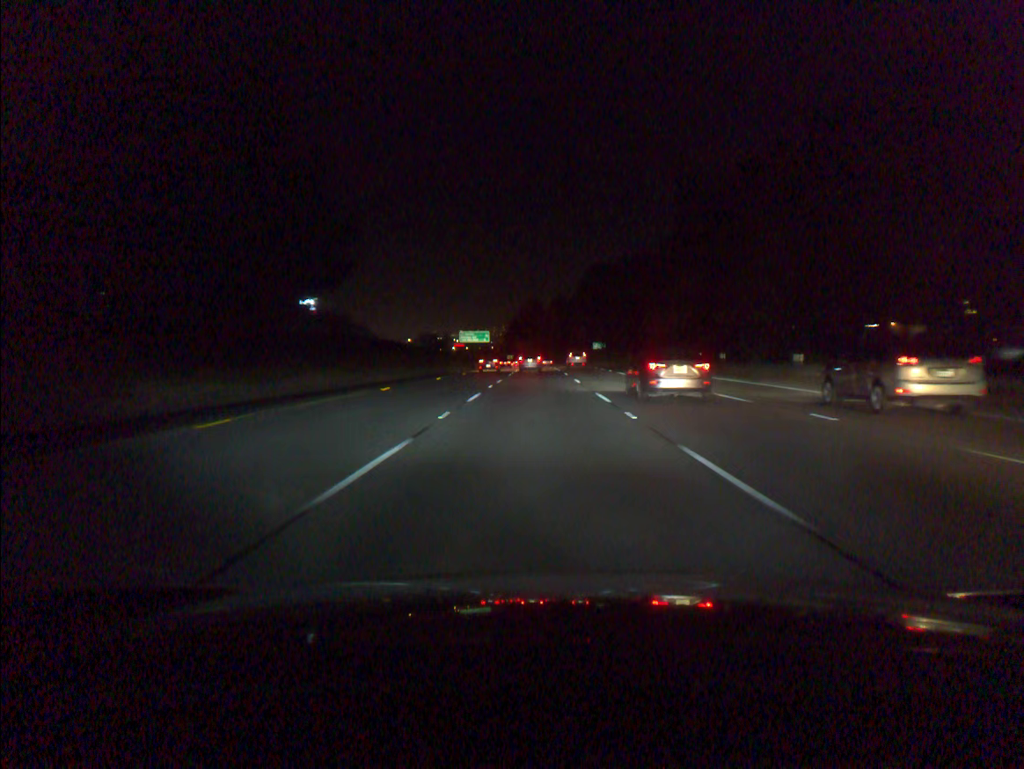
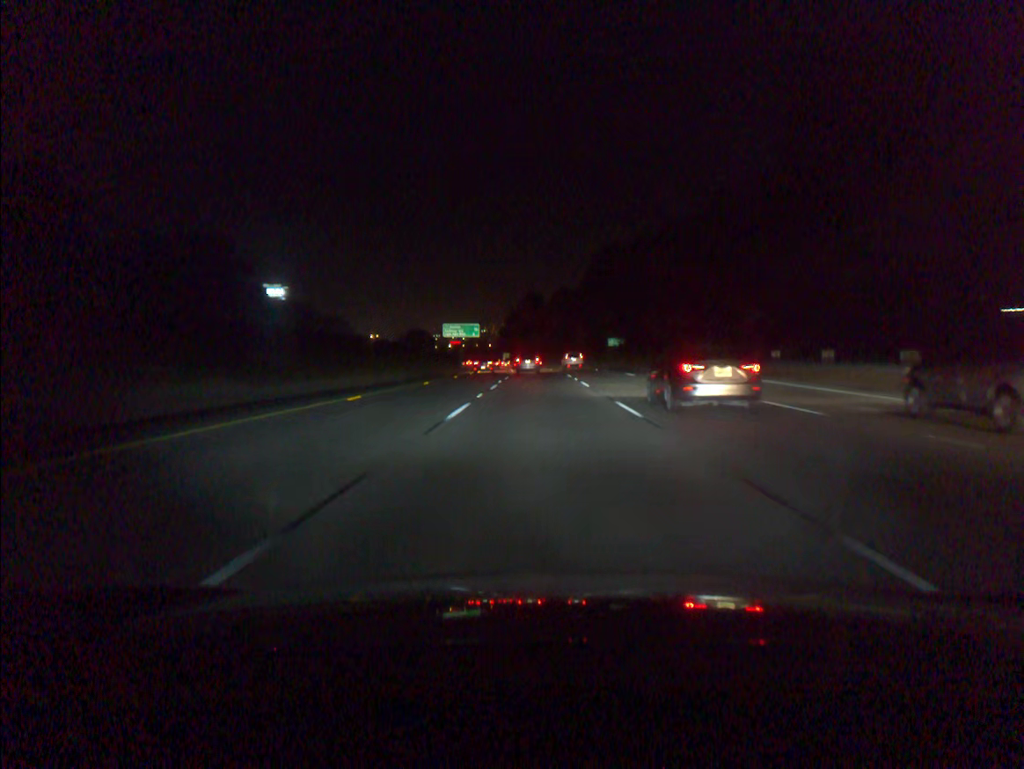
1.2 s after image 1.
(0.0, +34.4) m; 0°
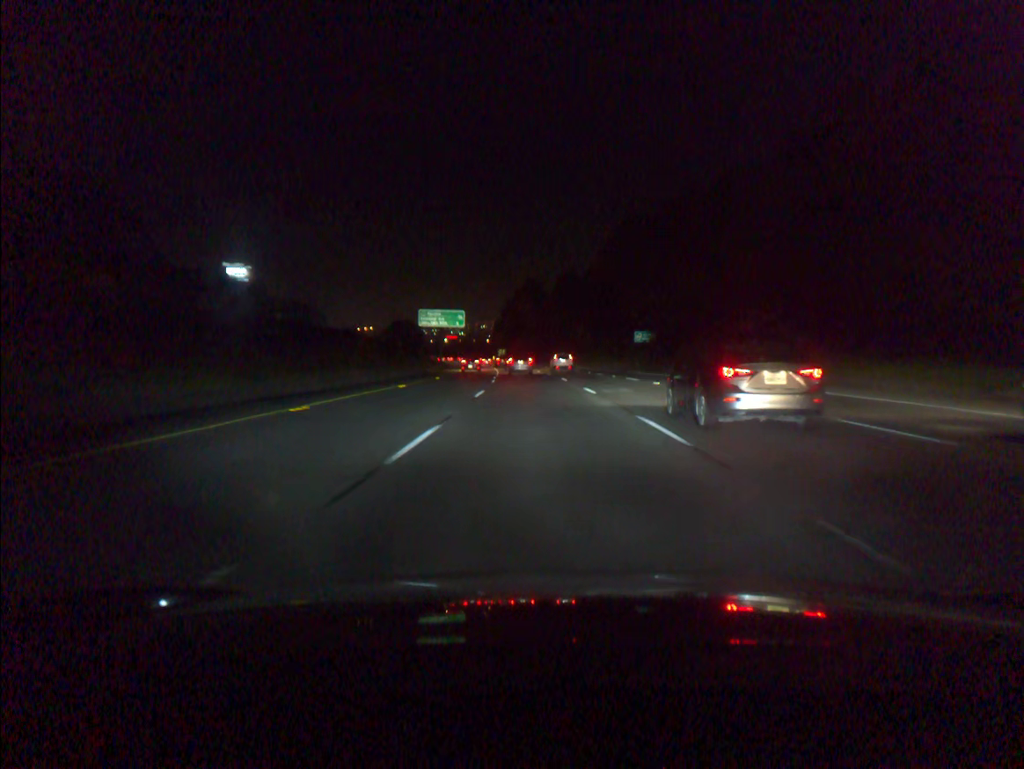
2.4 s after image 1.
(0.0, +33.9) m; 0°
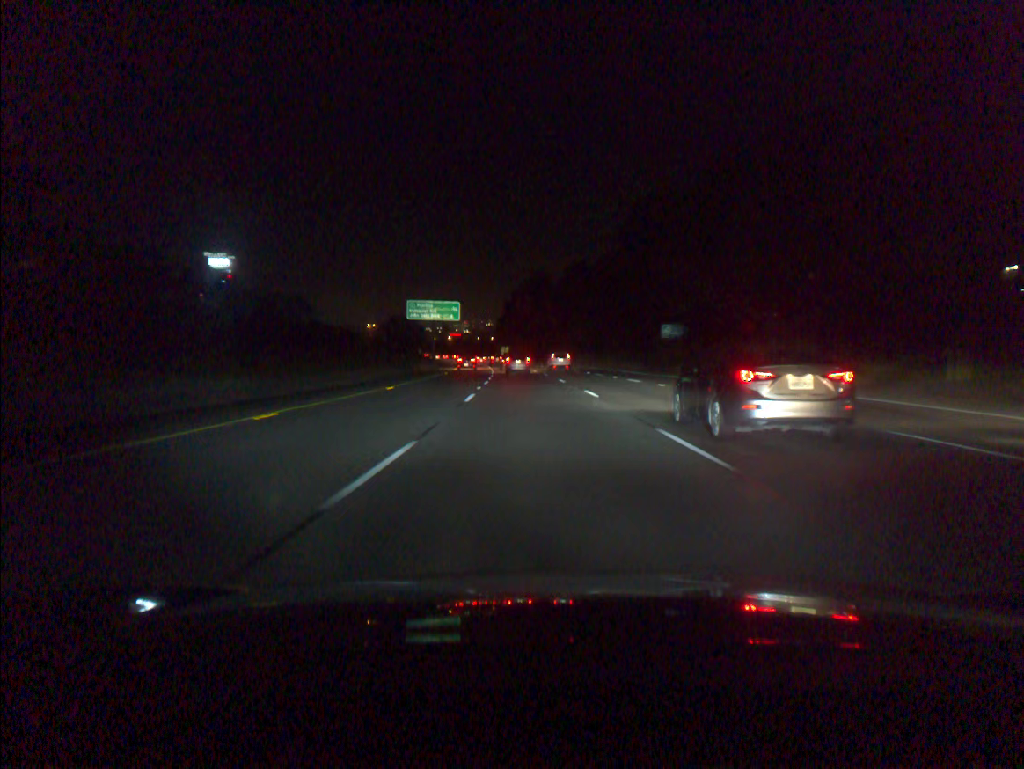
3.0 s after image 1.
(0.0, +16.8) m; 0°
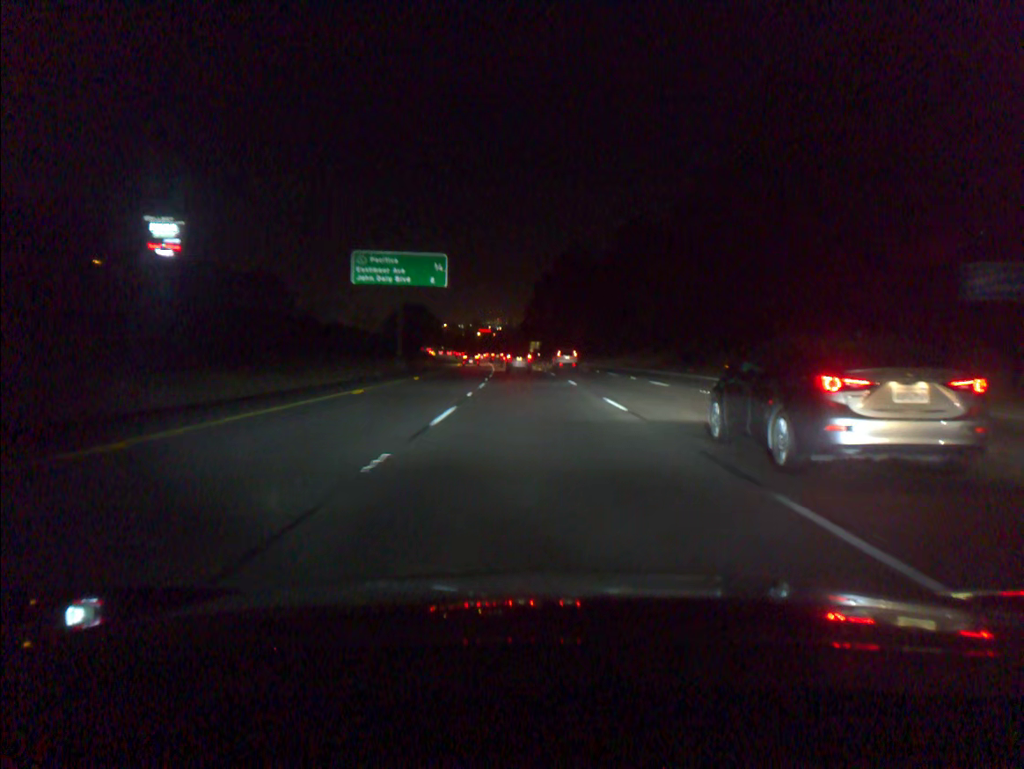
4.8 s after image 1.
(-1.0, +50.0) m; -2°
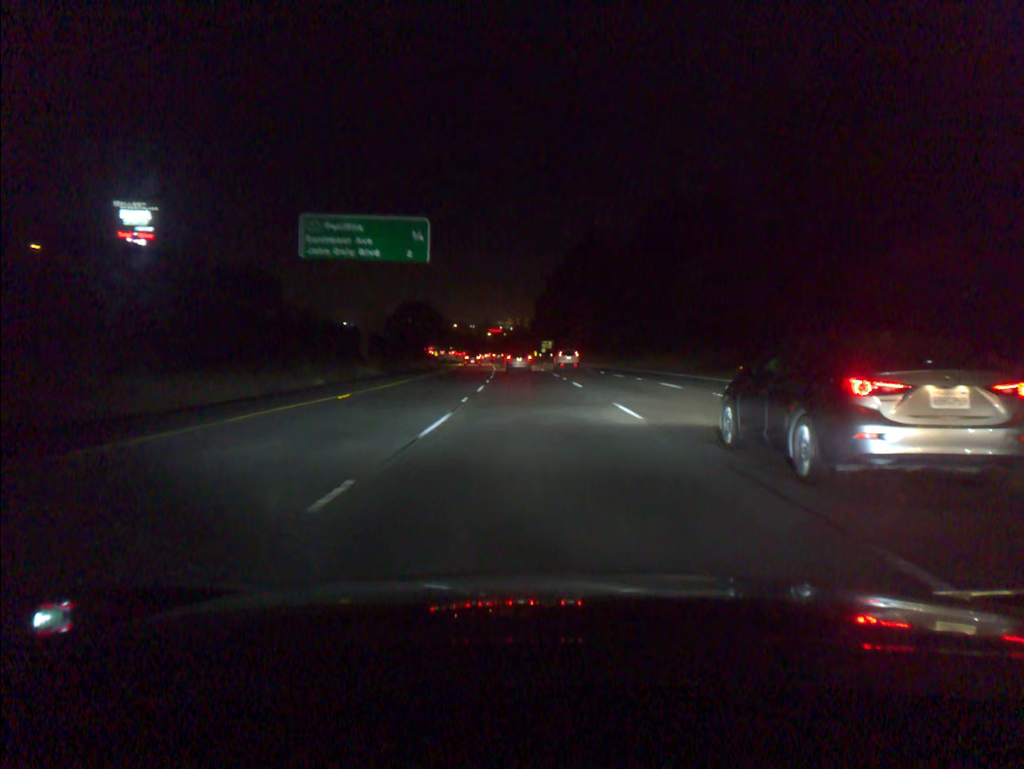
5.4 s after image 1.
(-0.1, +16.5) m; -1°
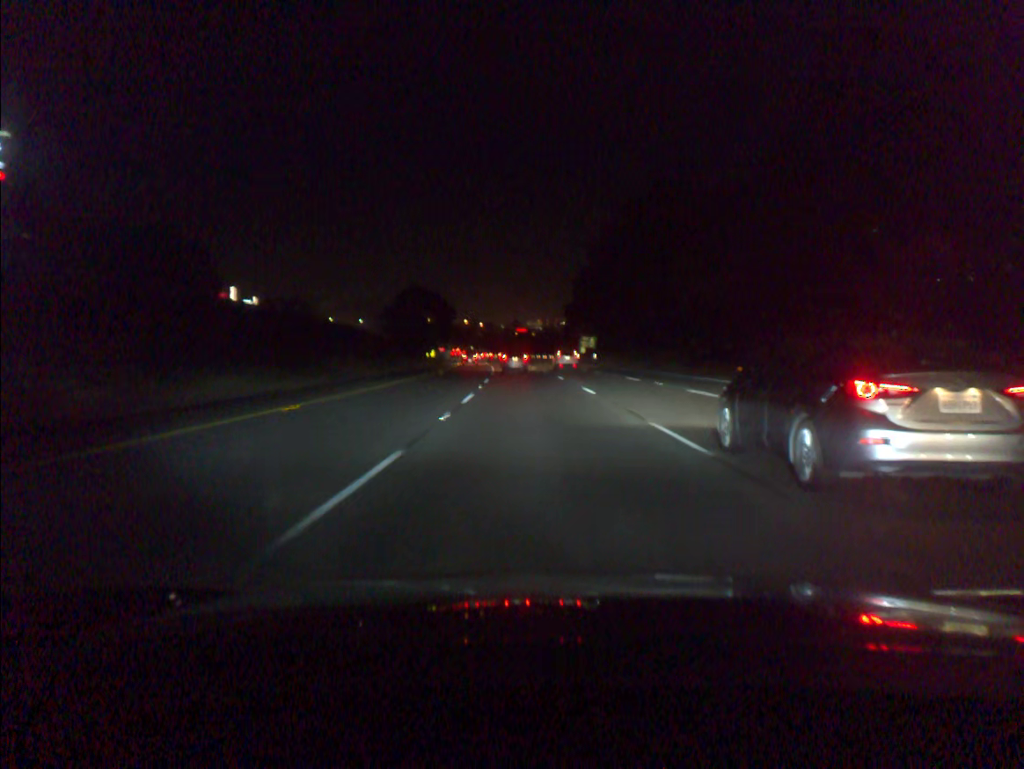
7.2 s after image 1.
(-1.0, +49.2) m; -2°
